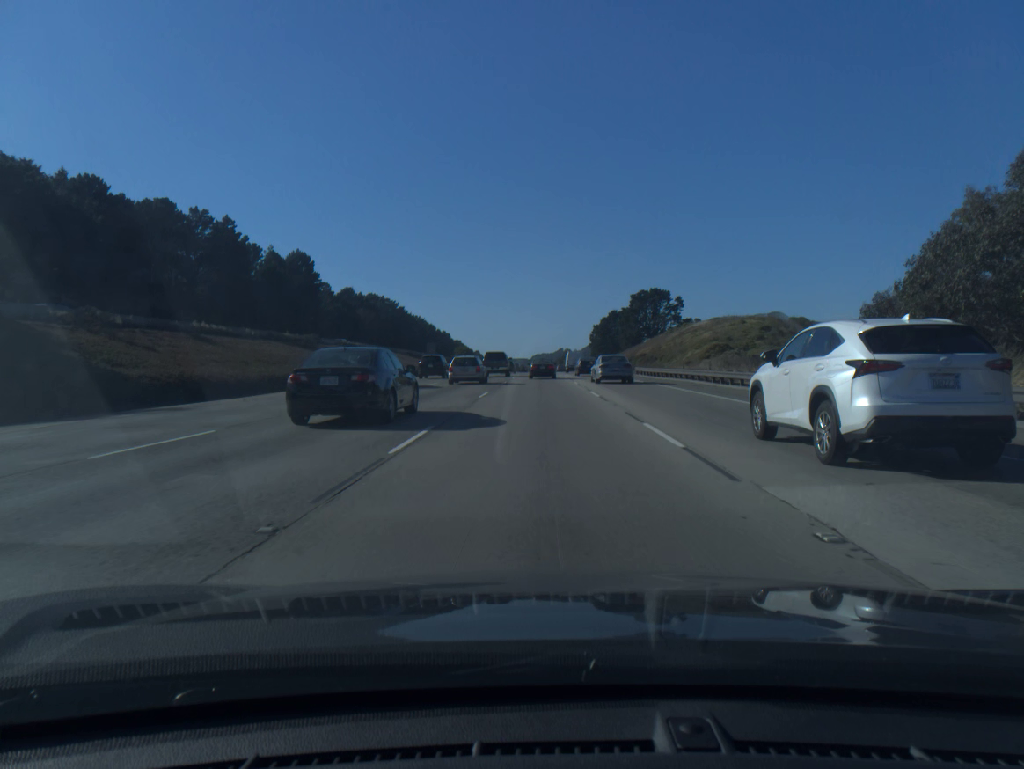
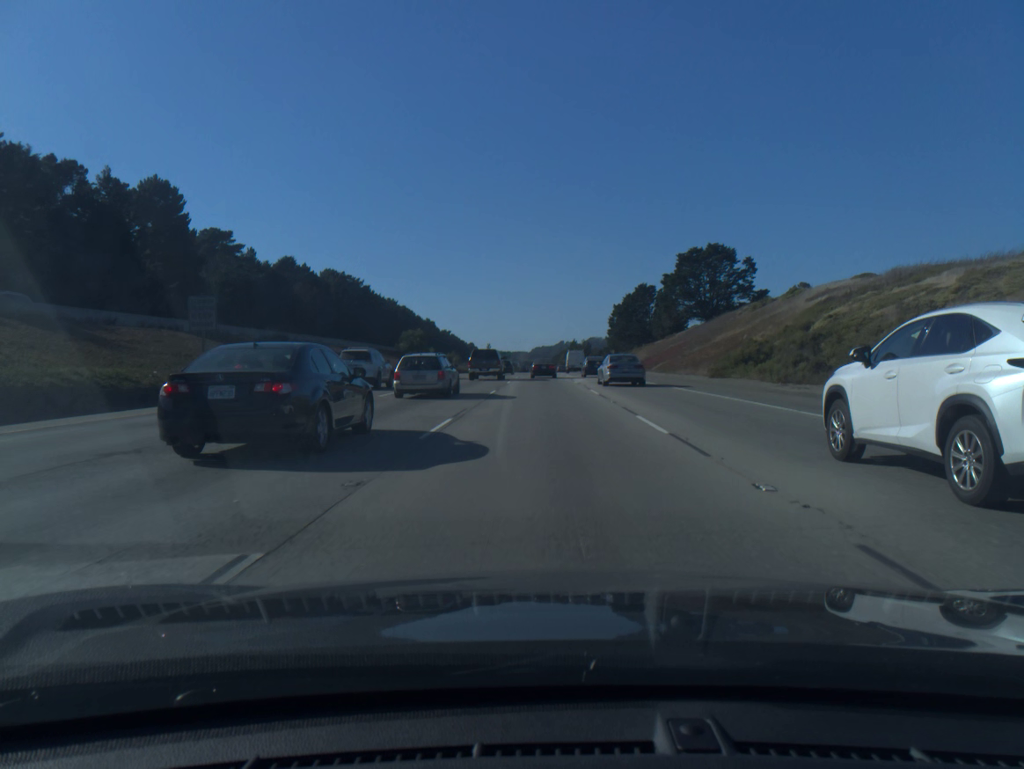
(-0.2, +71.2) m; 0°
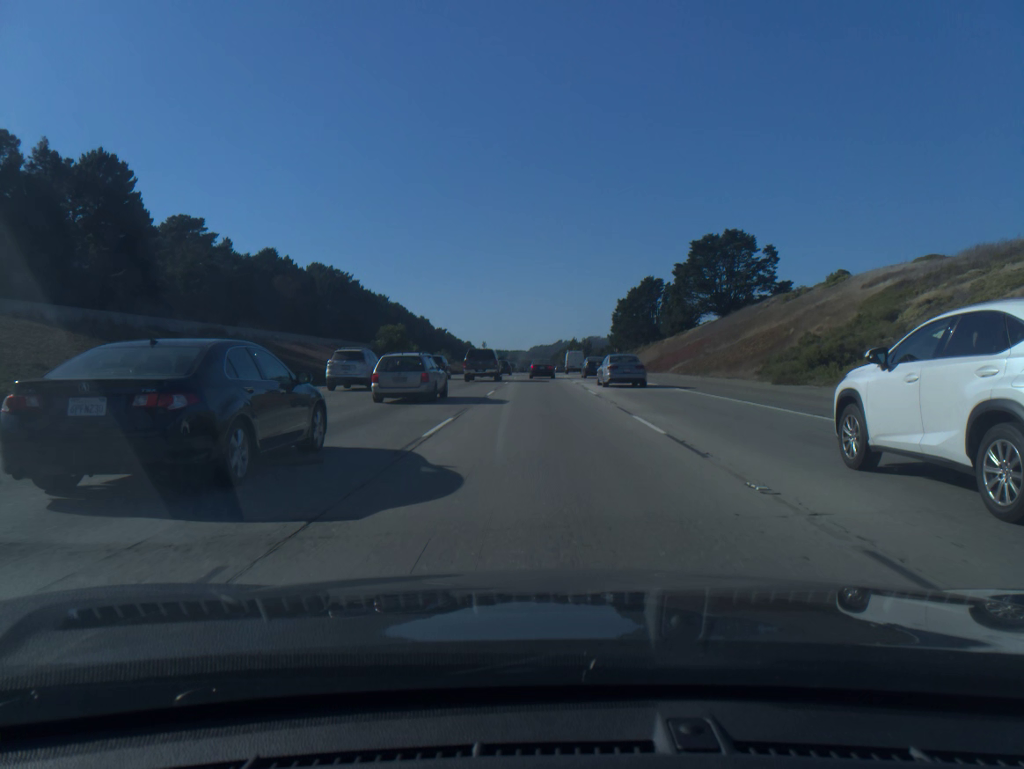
(0.0, +14.4) m; 0°
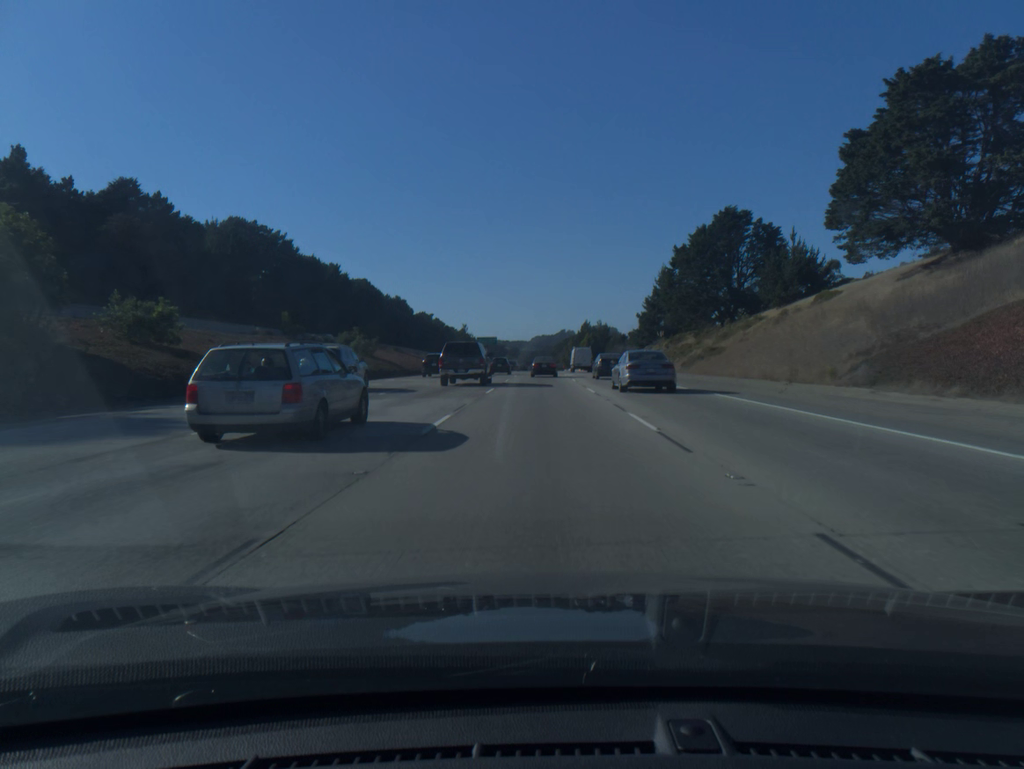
(+0.1, +72.7) m; 0°
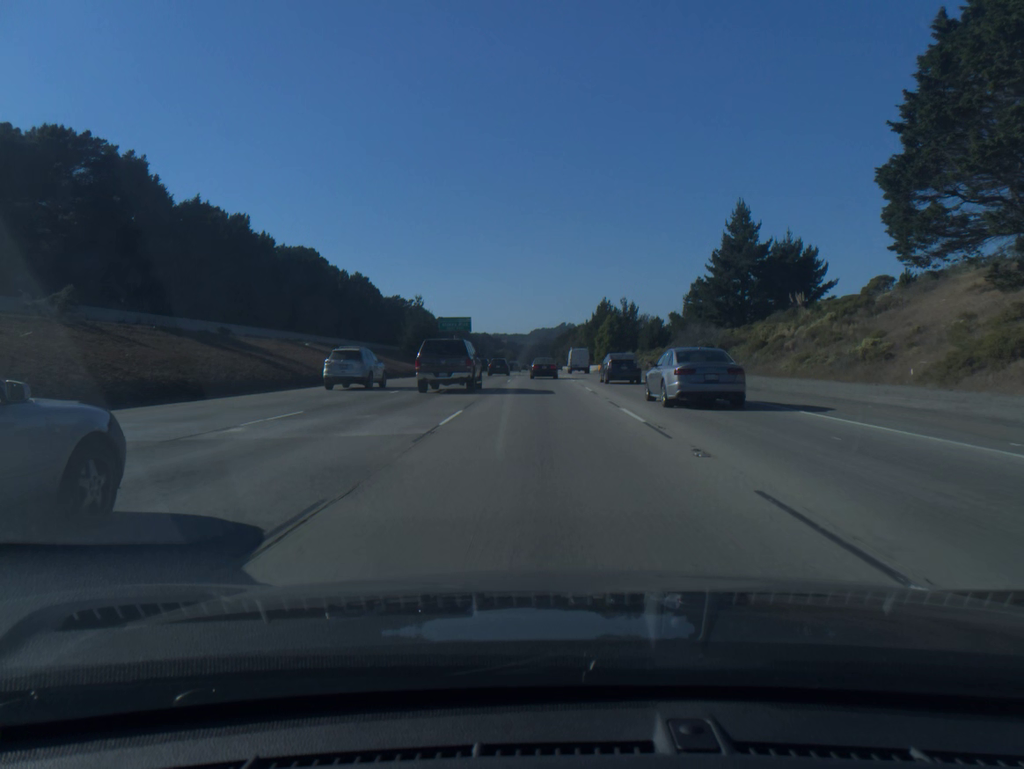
(0.0, +71.3) m; 0°
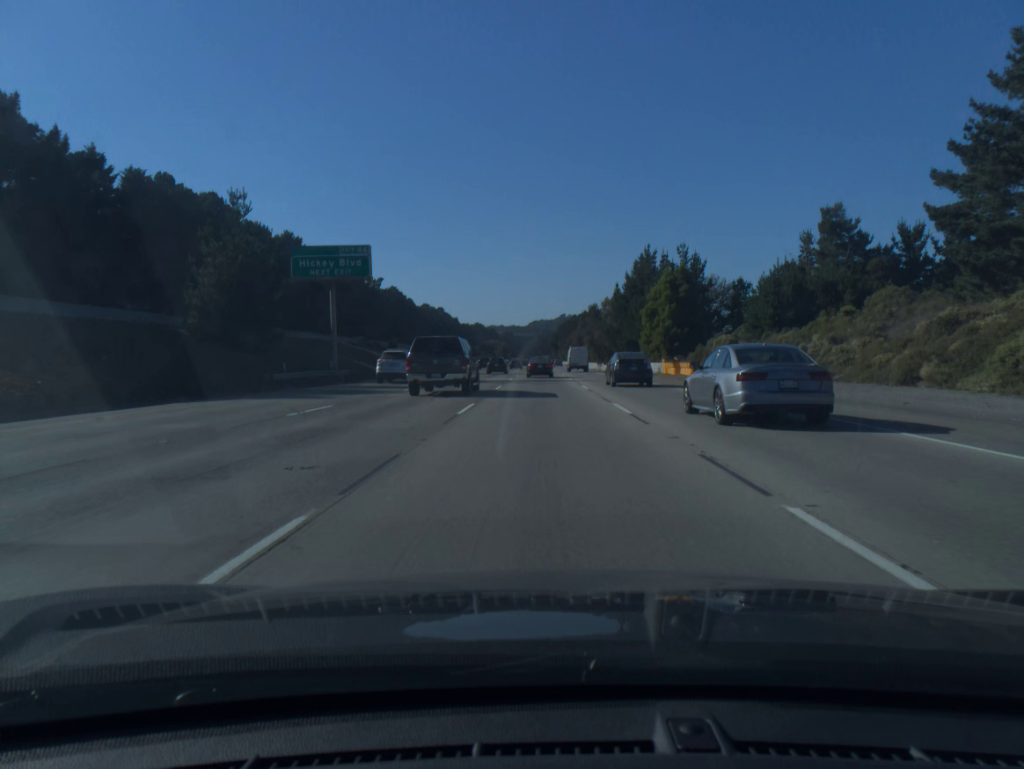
(0.0, +70.3) m; 0°
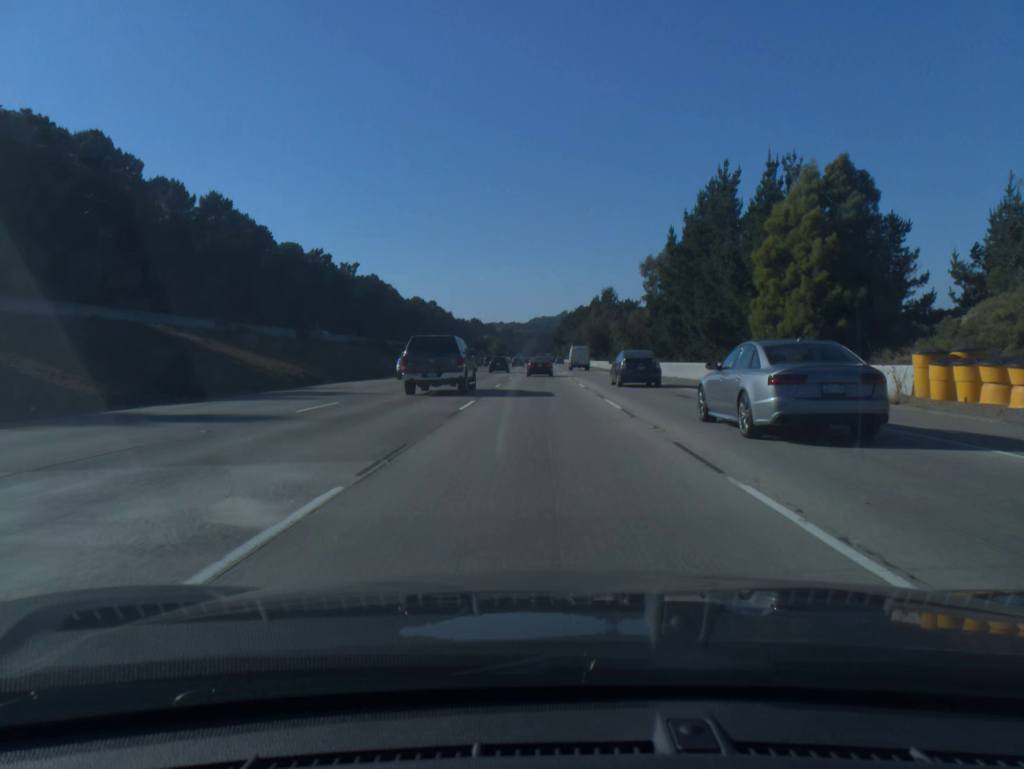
(+0.1, +42.7) m; 0°
